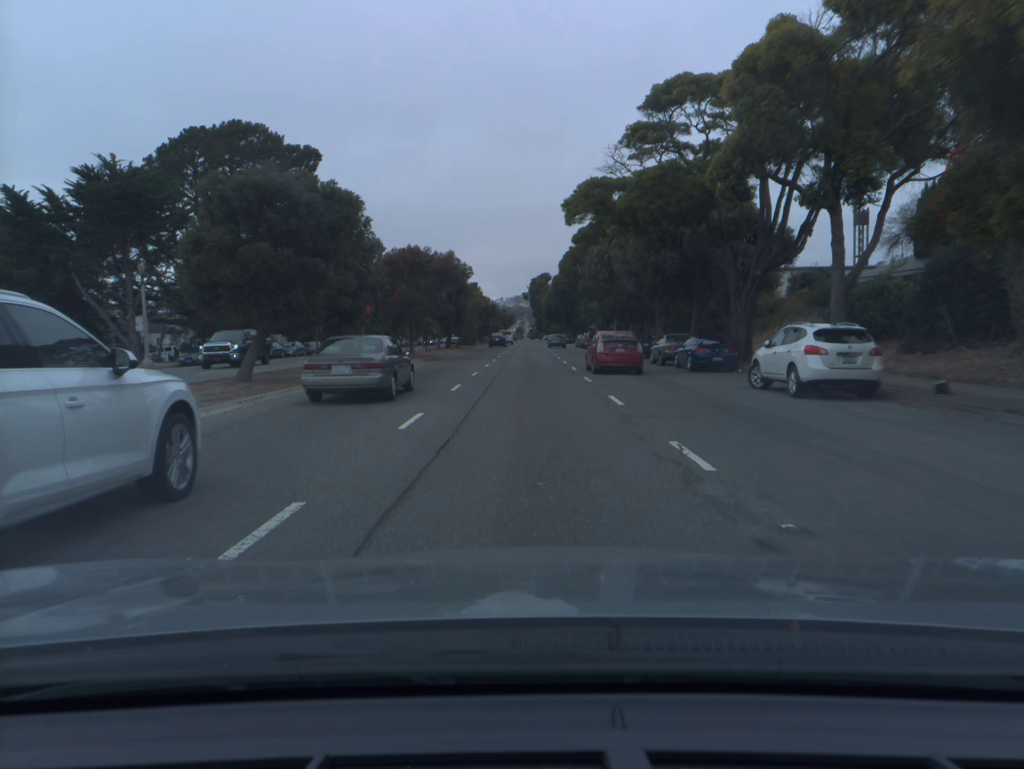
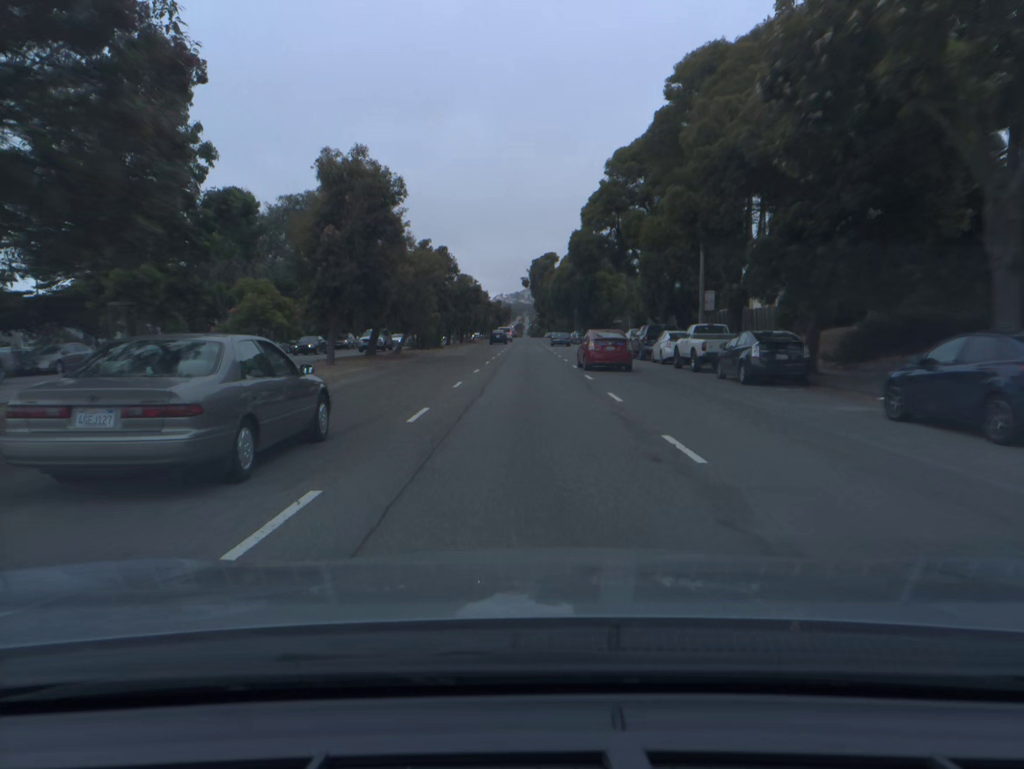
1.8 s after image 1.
(-0.1, +36.7) m; 0°
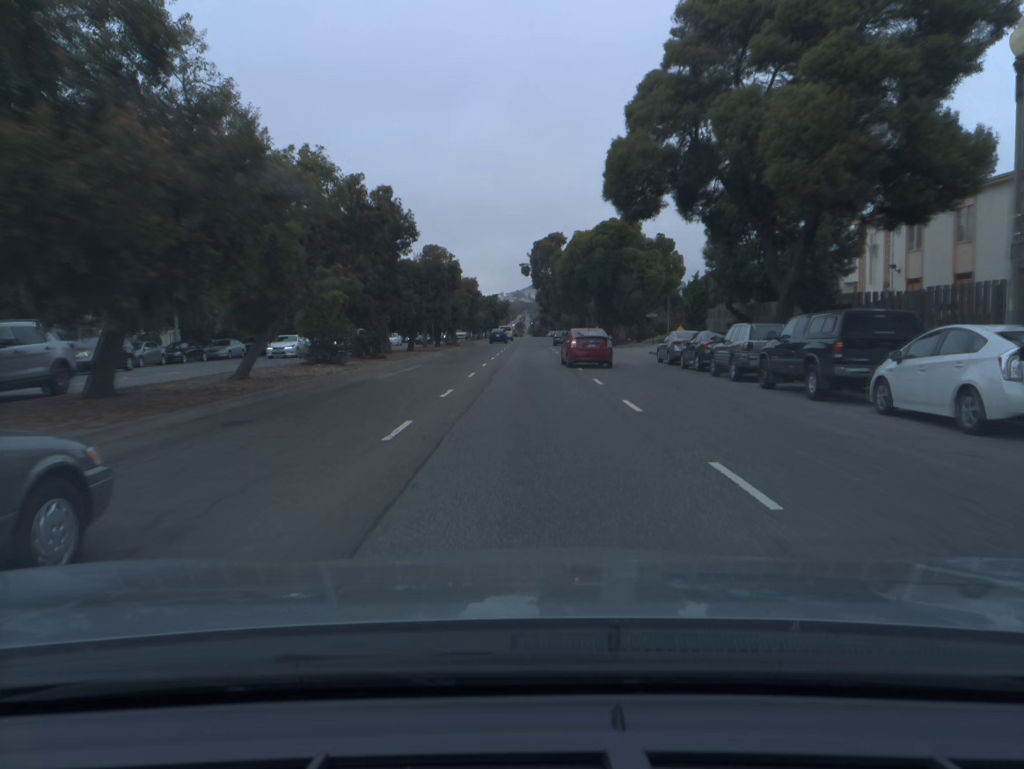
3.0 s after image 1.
(0.0, +24.4) m; 0°
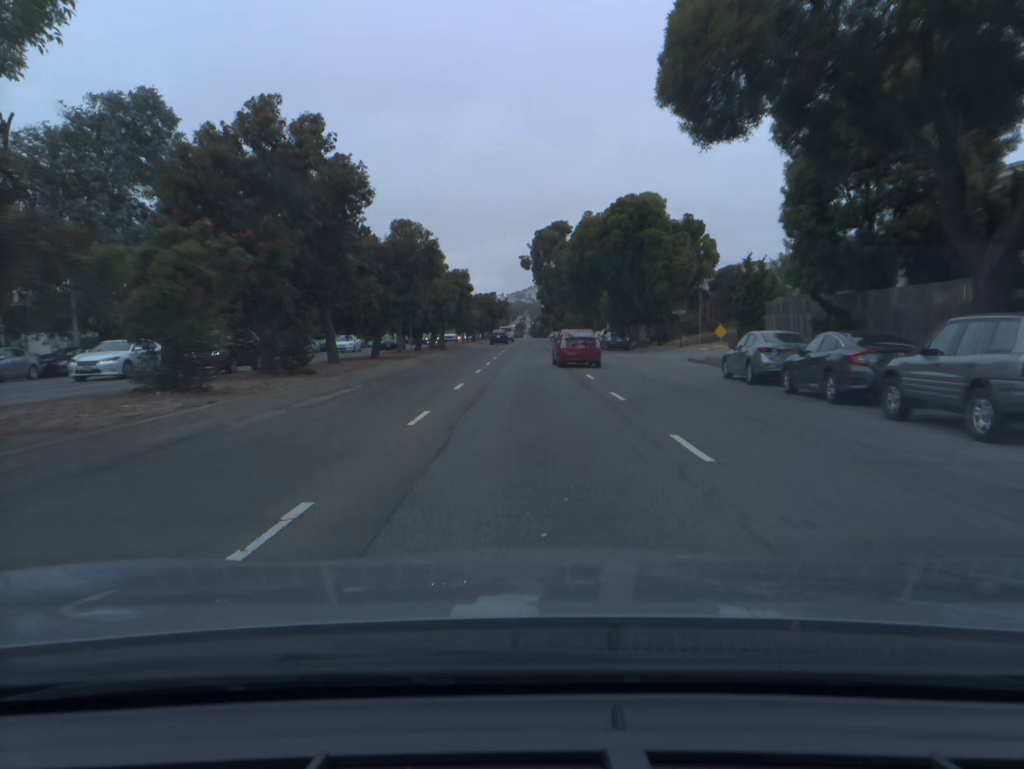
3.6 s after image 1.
(0.0, +12.1) m; 0°
